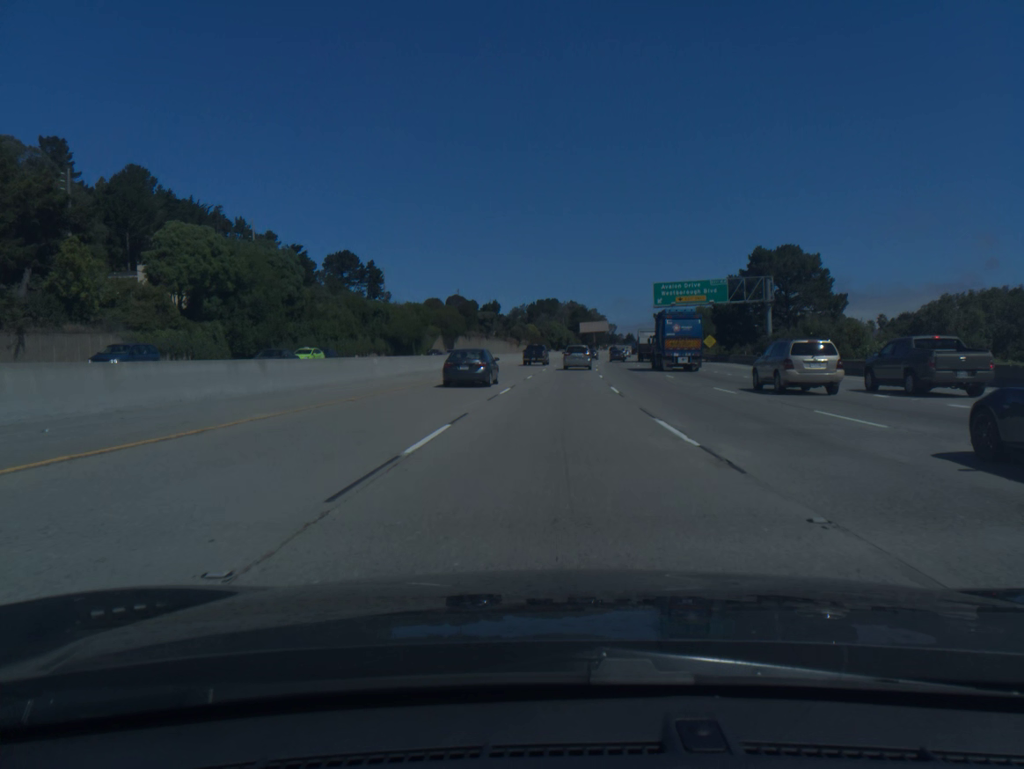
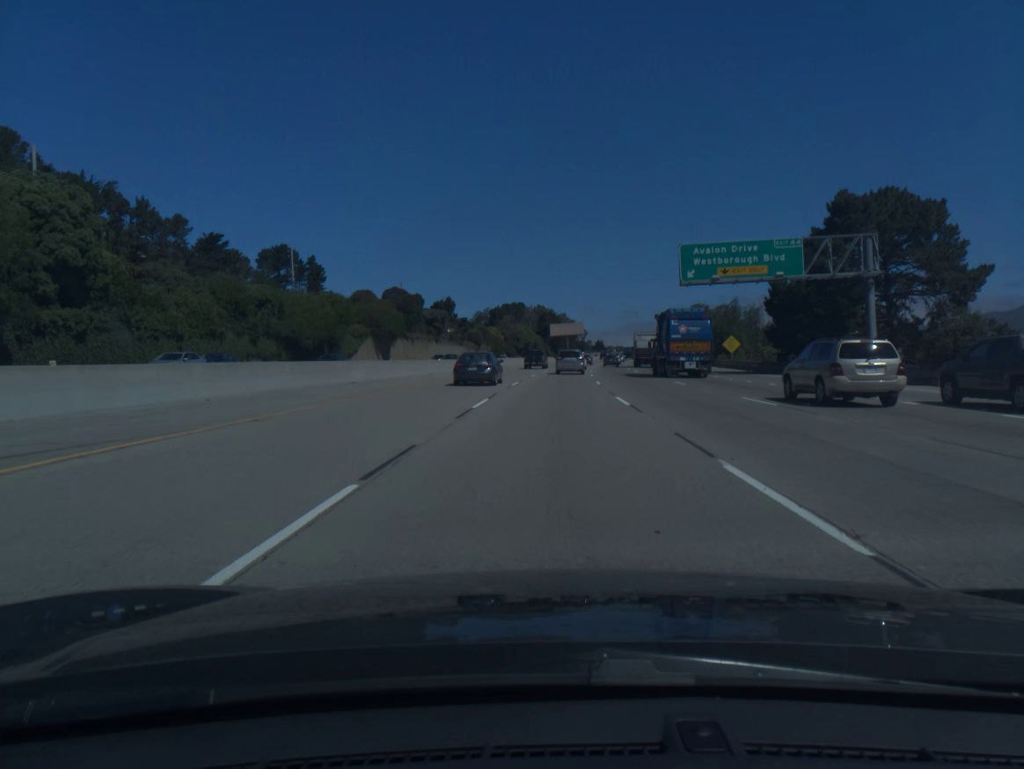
(+0.7, +35.1) m; +2°
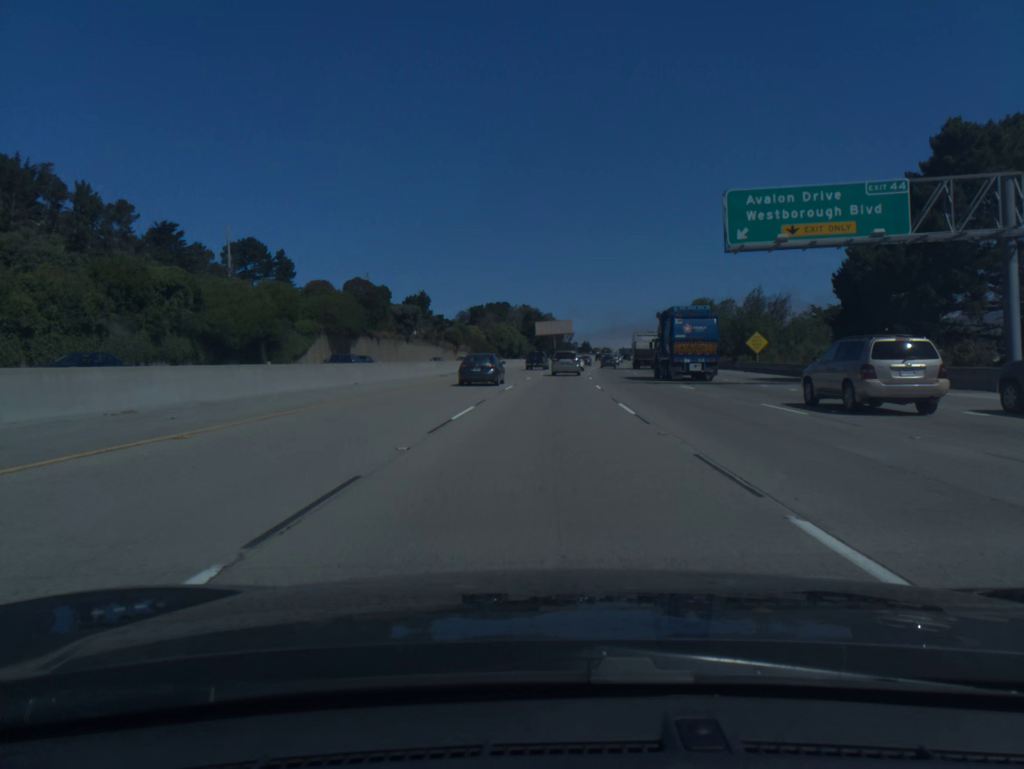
(+0.2, +17.3) m; +1°
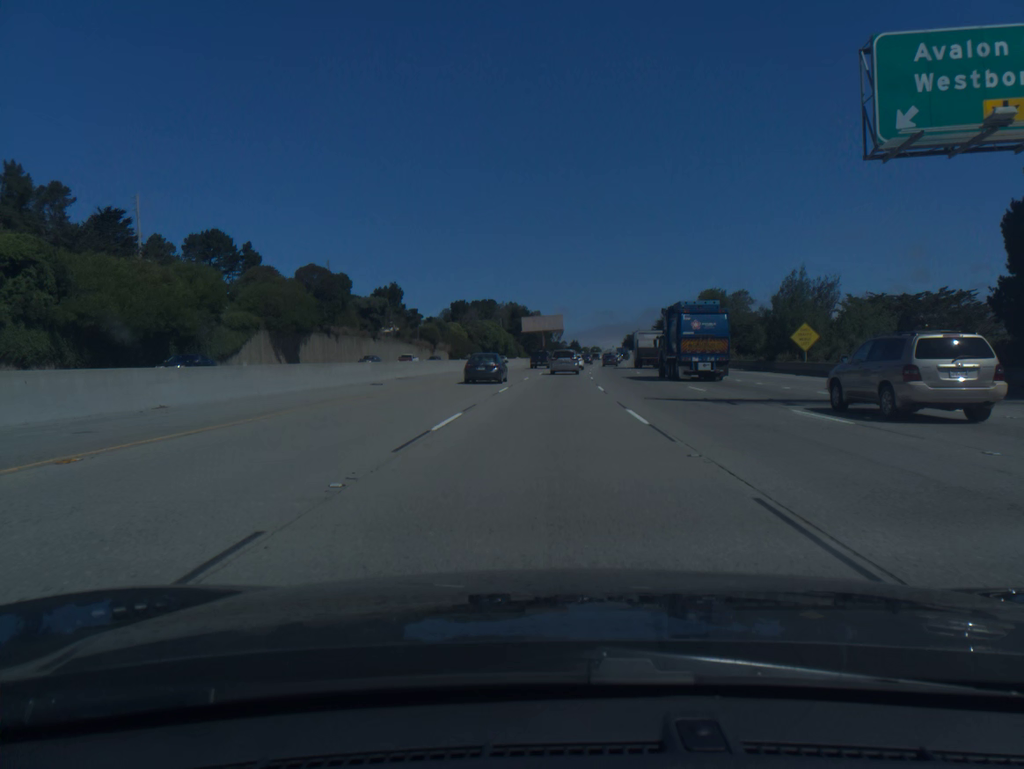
(+0.1, +17.1) m; +1°
